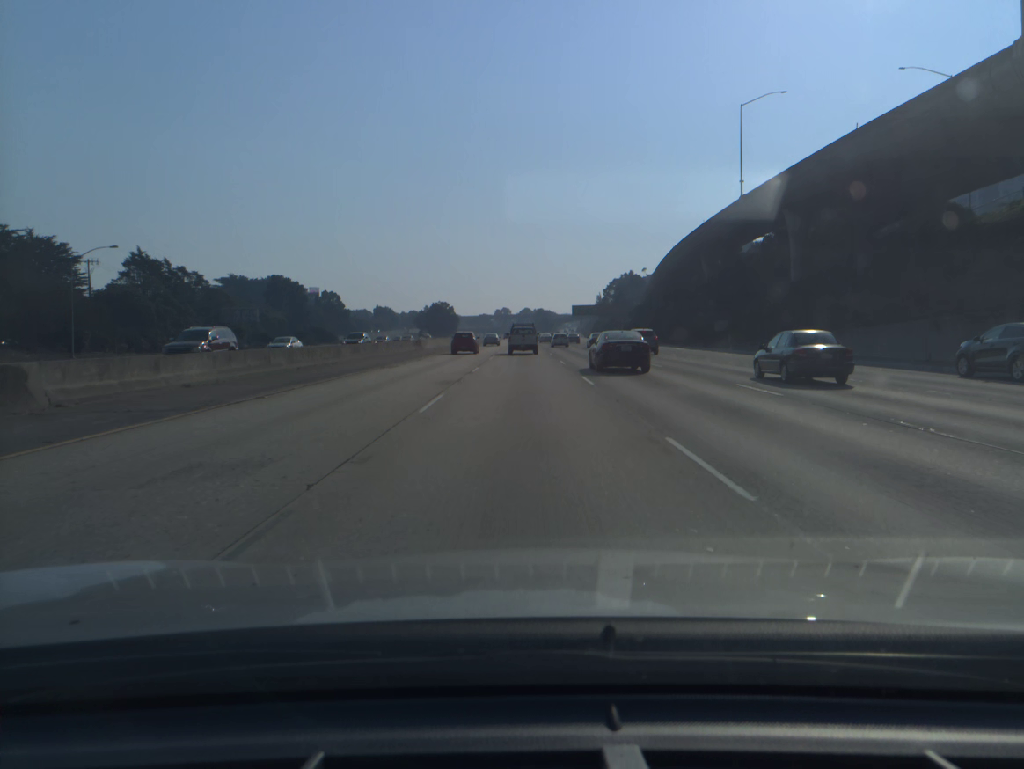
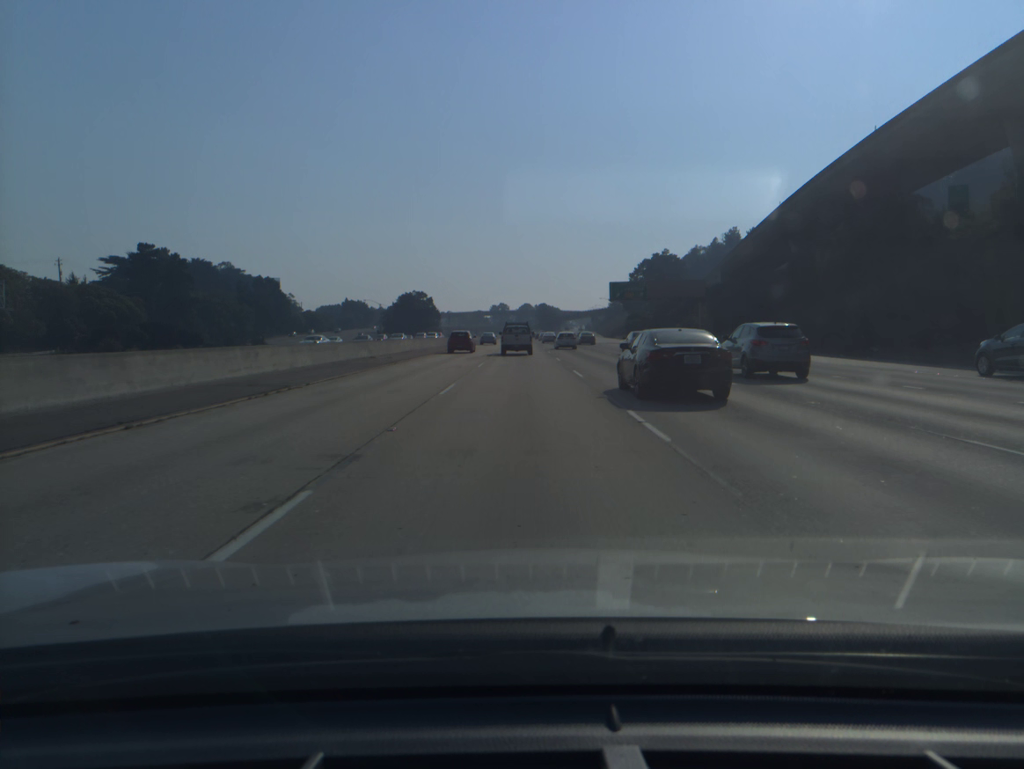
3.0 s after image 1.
(+0.1, +84.0) m; 0°
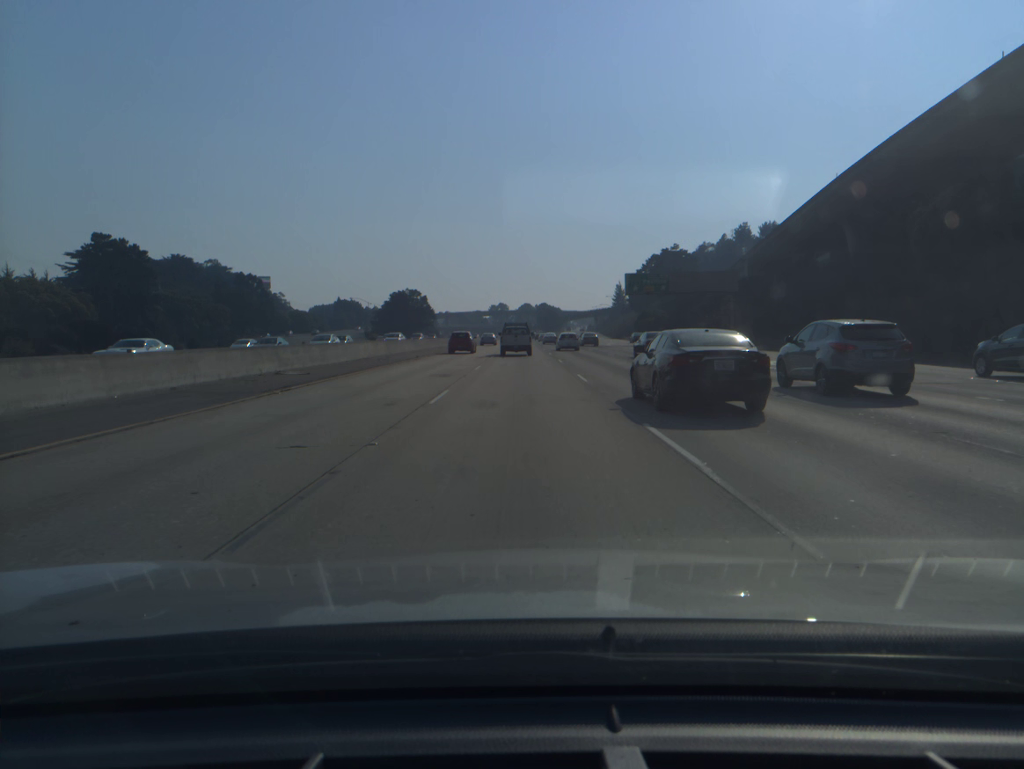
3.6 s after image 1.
(0.0, +16.5) m; 0°
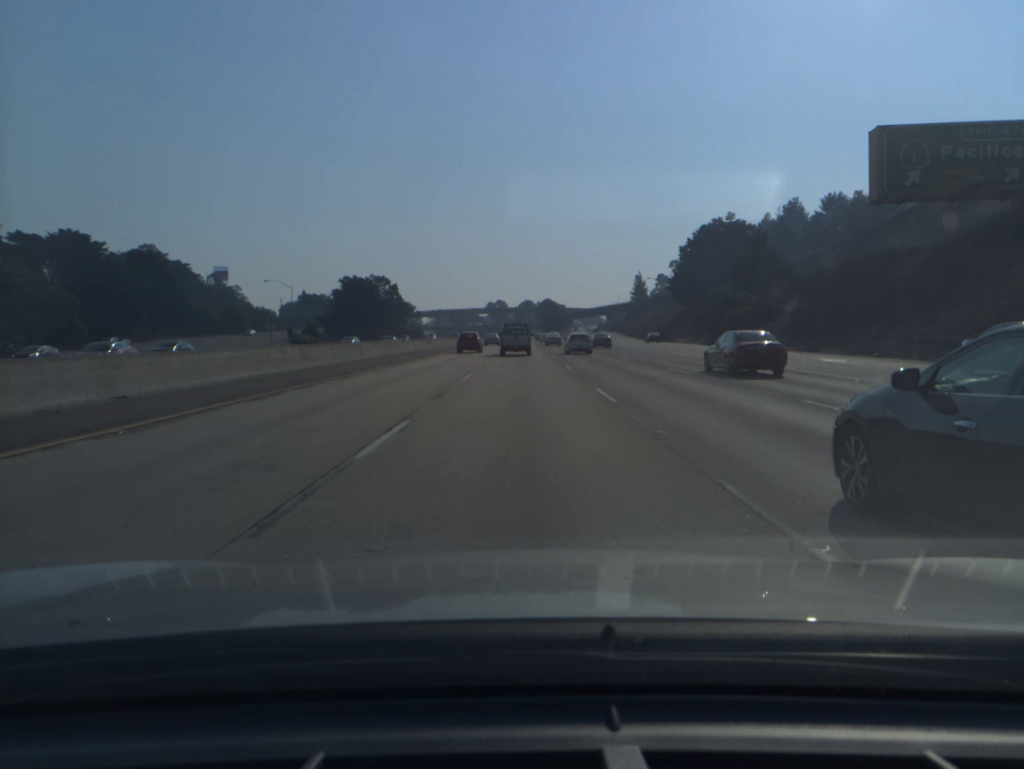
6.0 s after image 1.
(0.0, +65.4) m; 0°
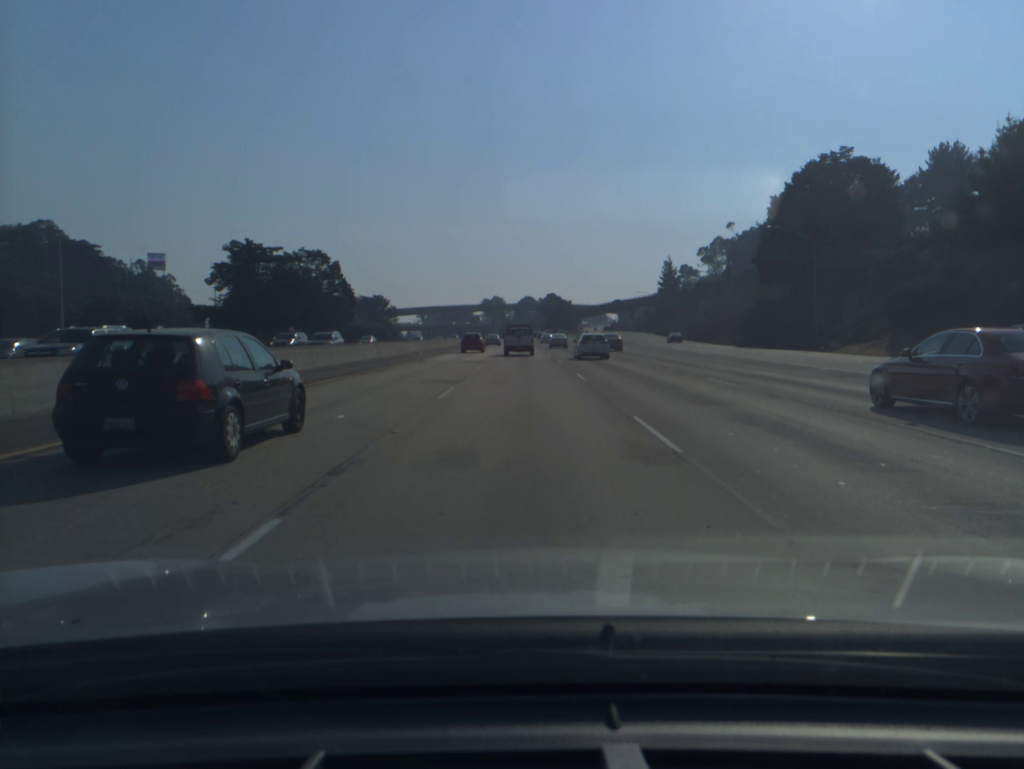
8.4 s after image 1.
(0.0, +65.0) m; 0°
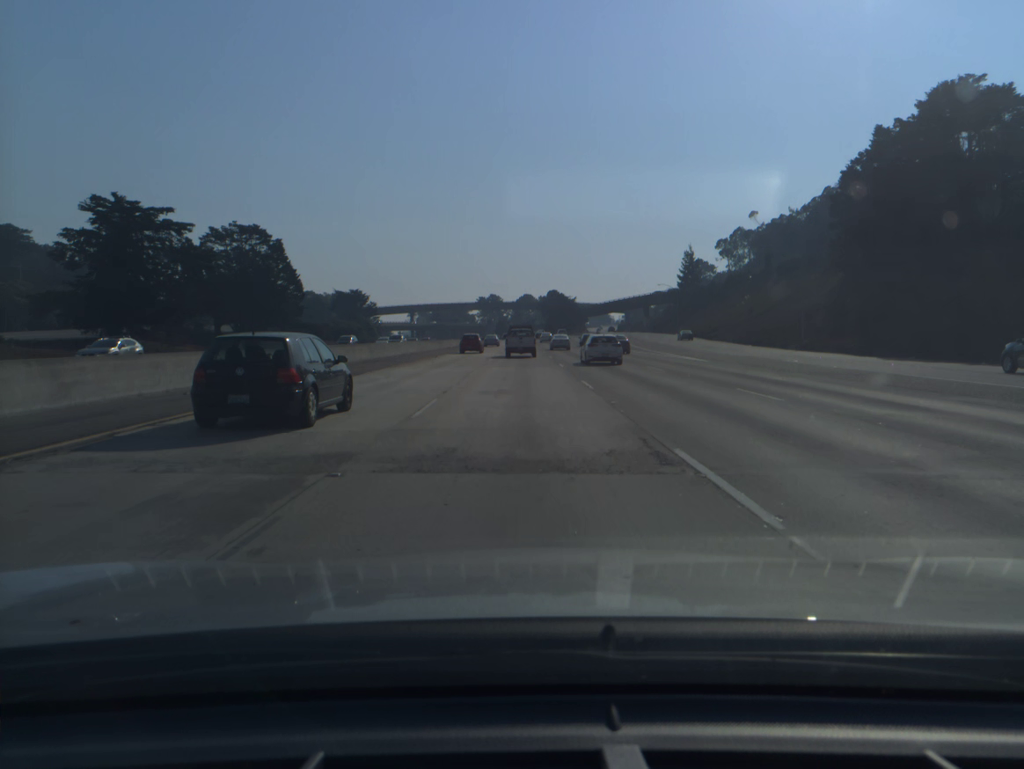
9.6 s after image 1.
(0.0, +32.7) m; 0°
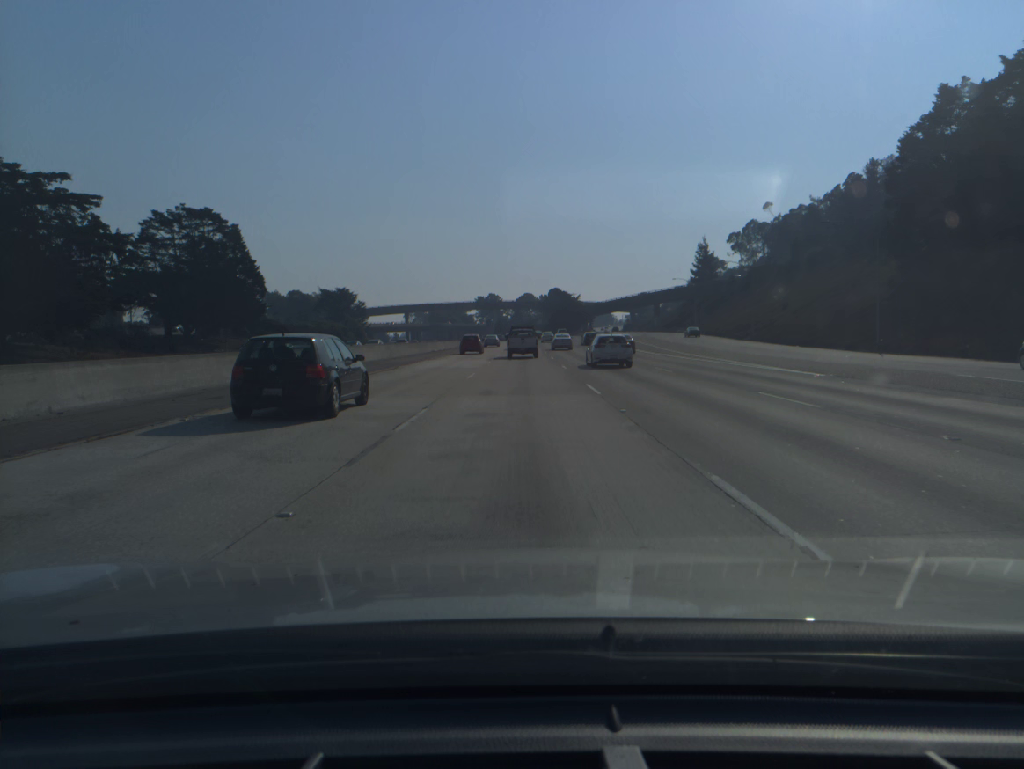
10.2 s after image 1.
(0.0, +16.4) m; 0°
